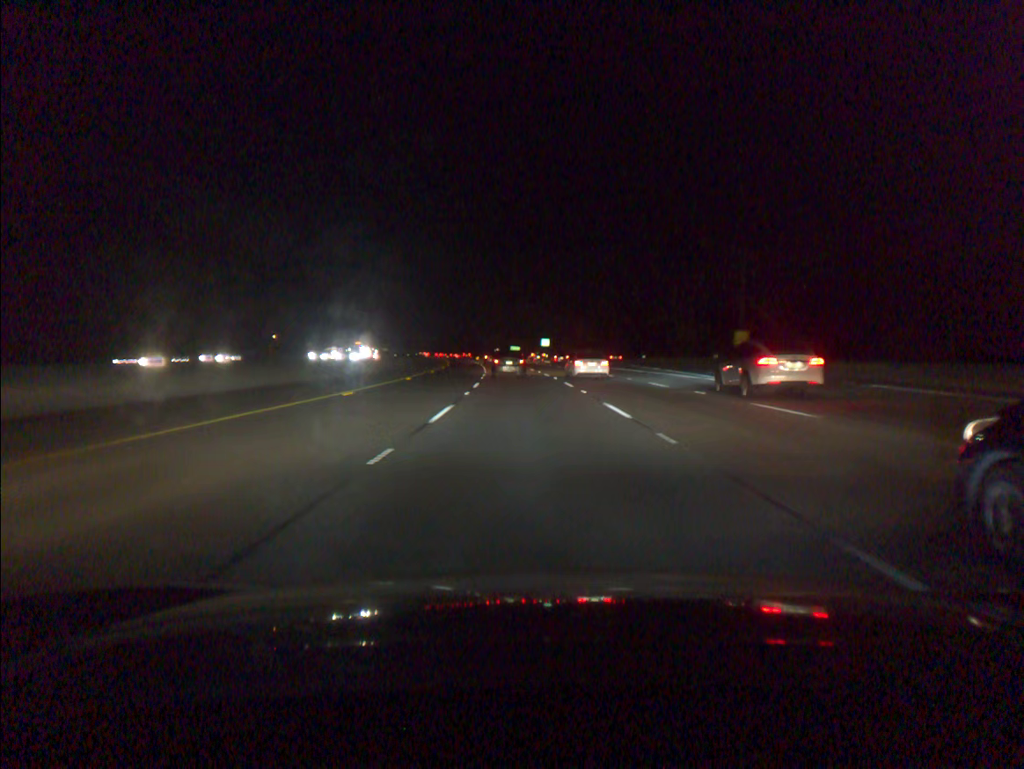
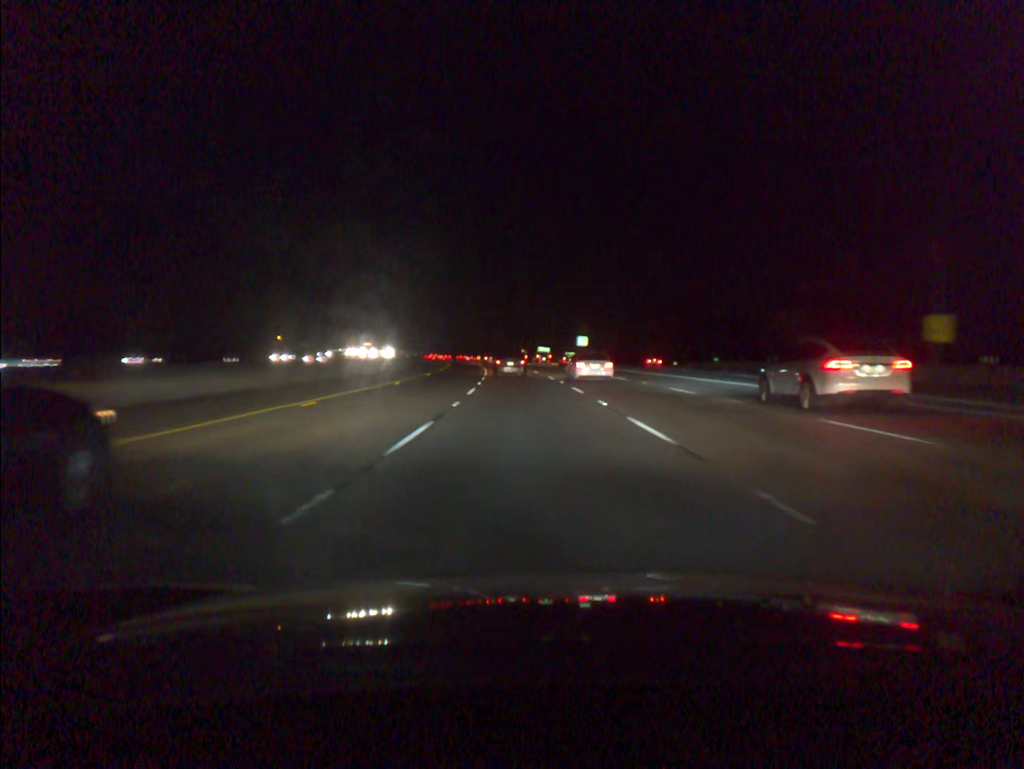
(-0.6, +33.4) m; -2°
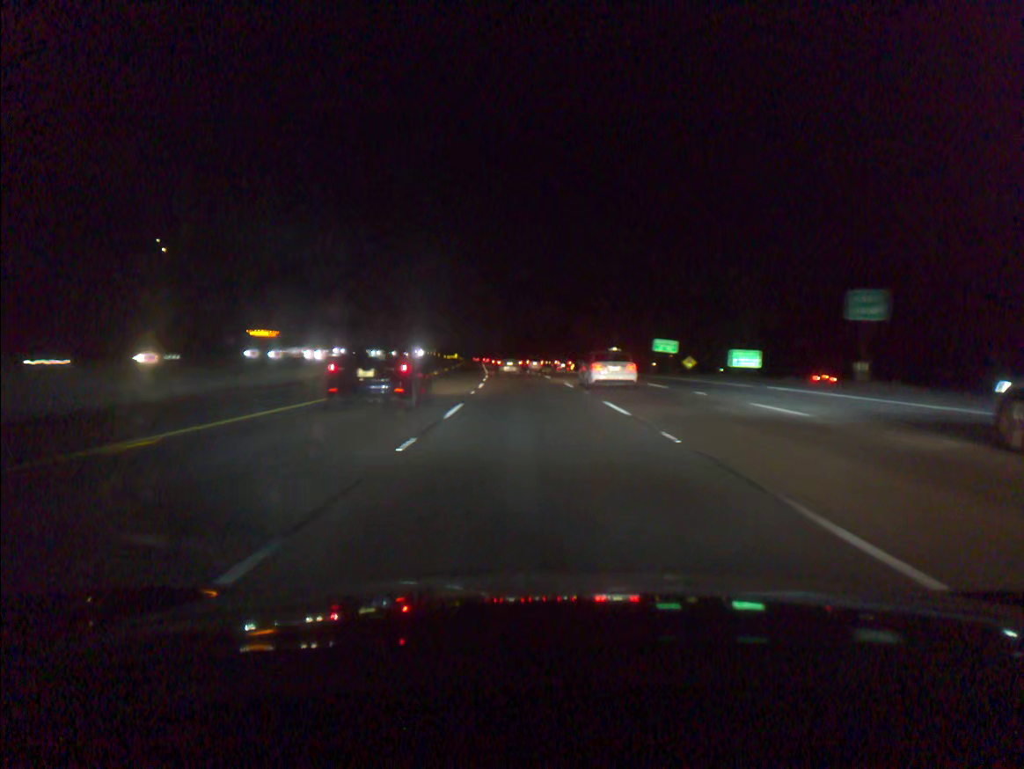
(-3.7, +82.0) m; -5°
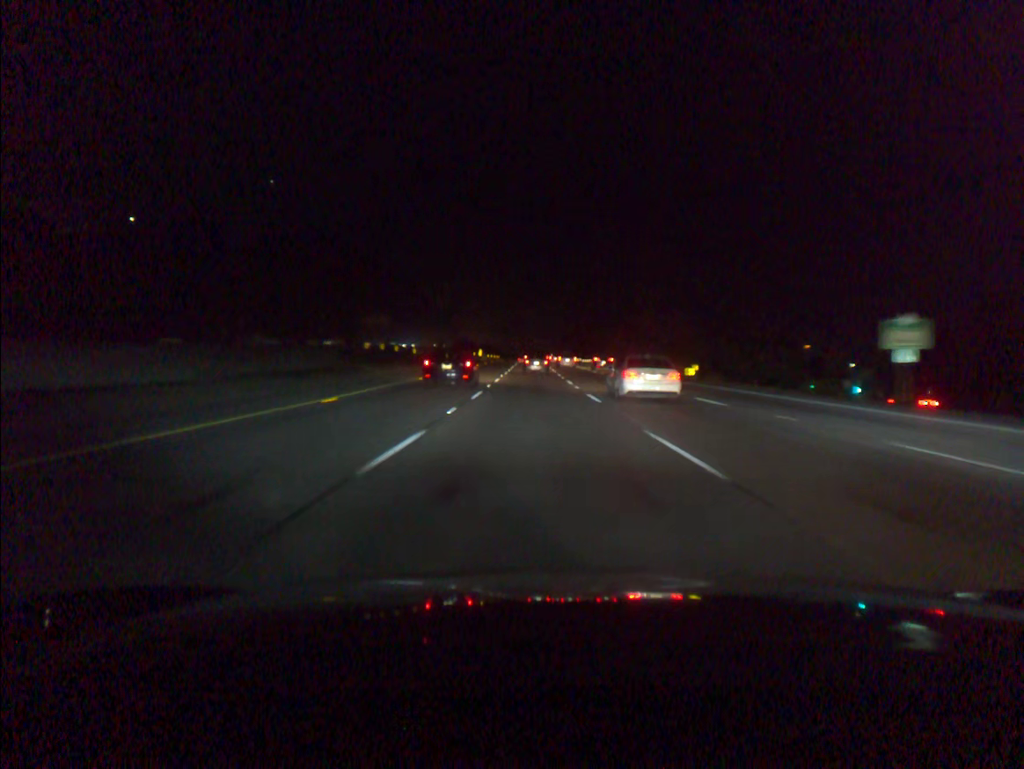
(-2.2, +65.9) m; -4°
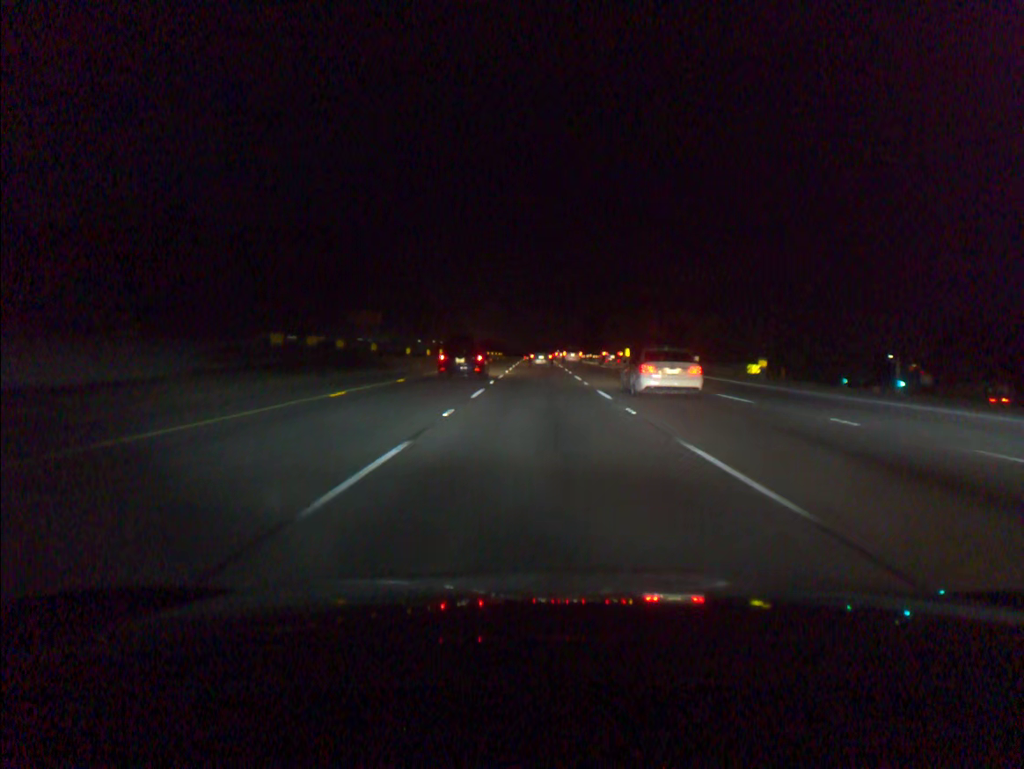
(-0.1, +16.7) m; 0°
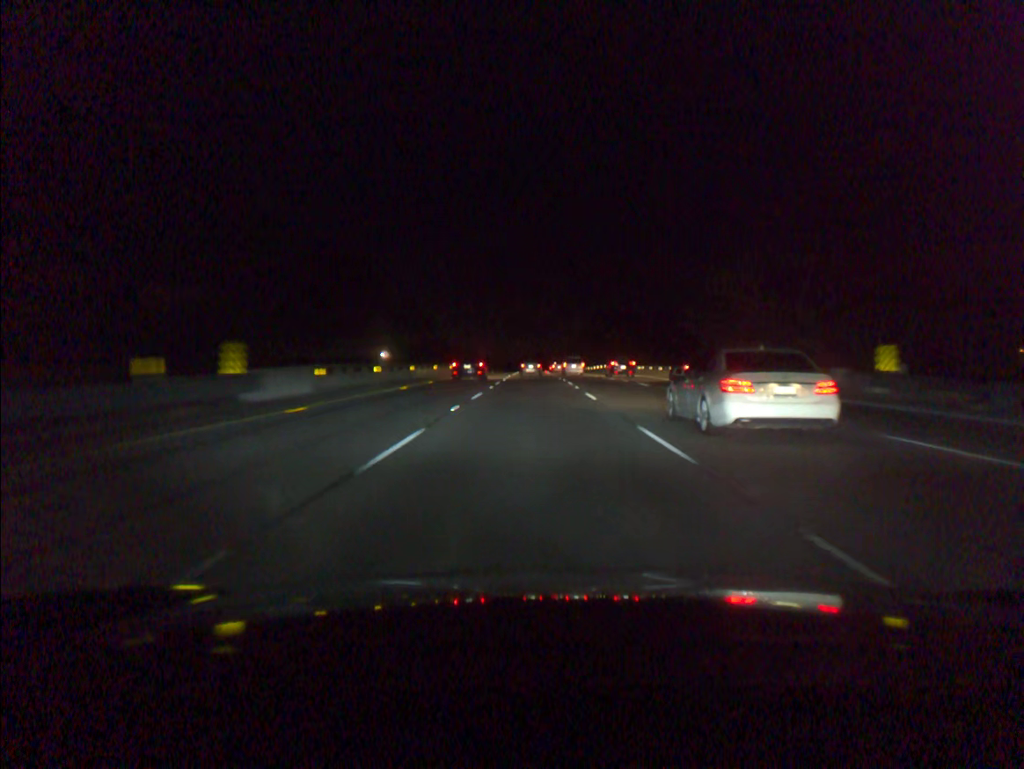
(+0.3, +84.8) m; 0°
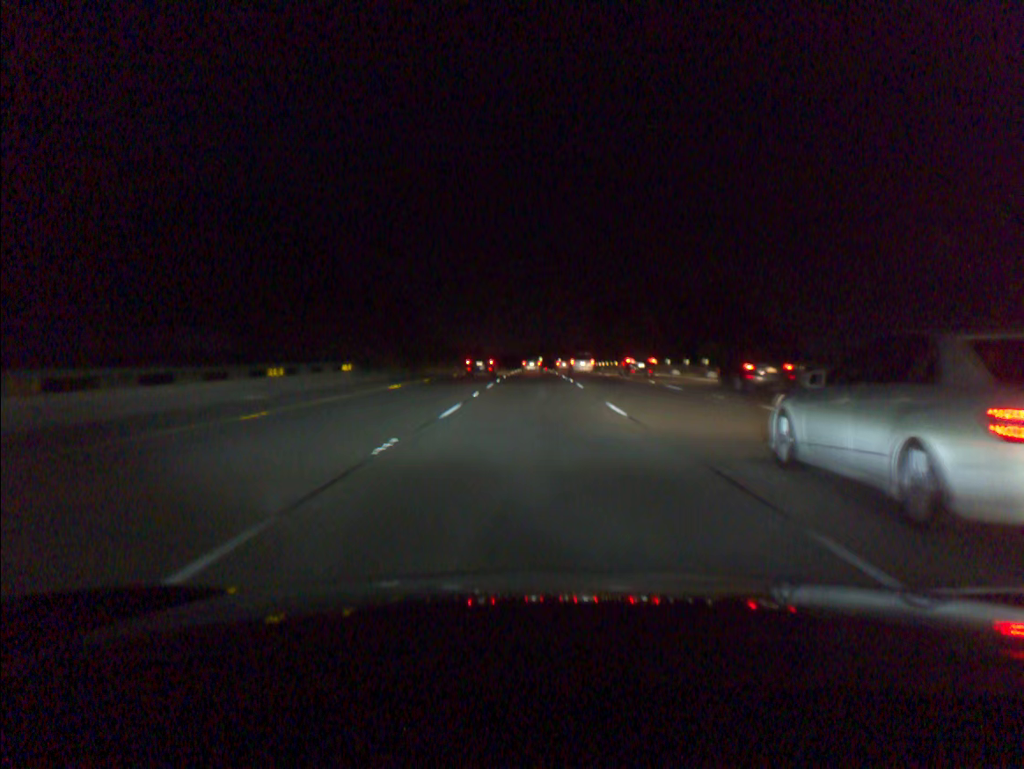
(-0.1, +52.0) m; 0°
